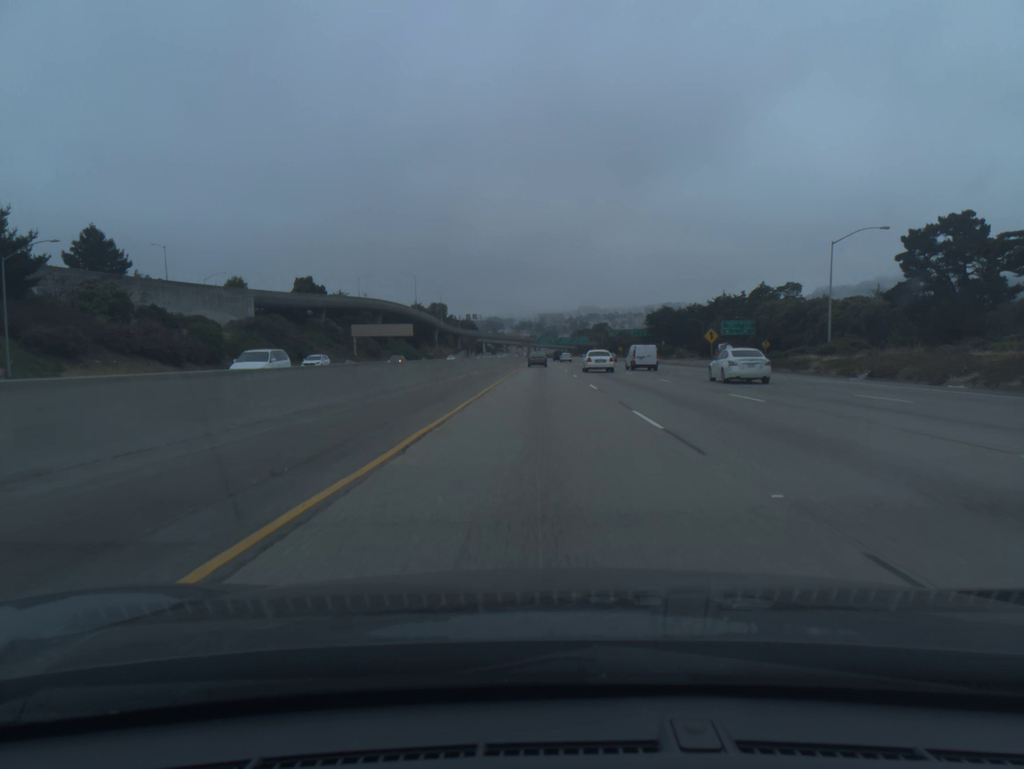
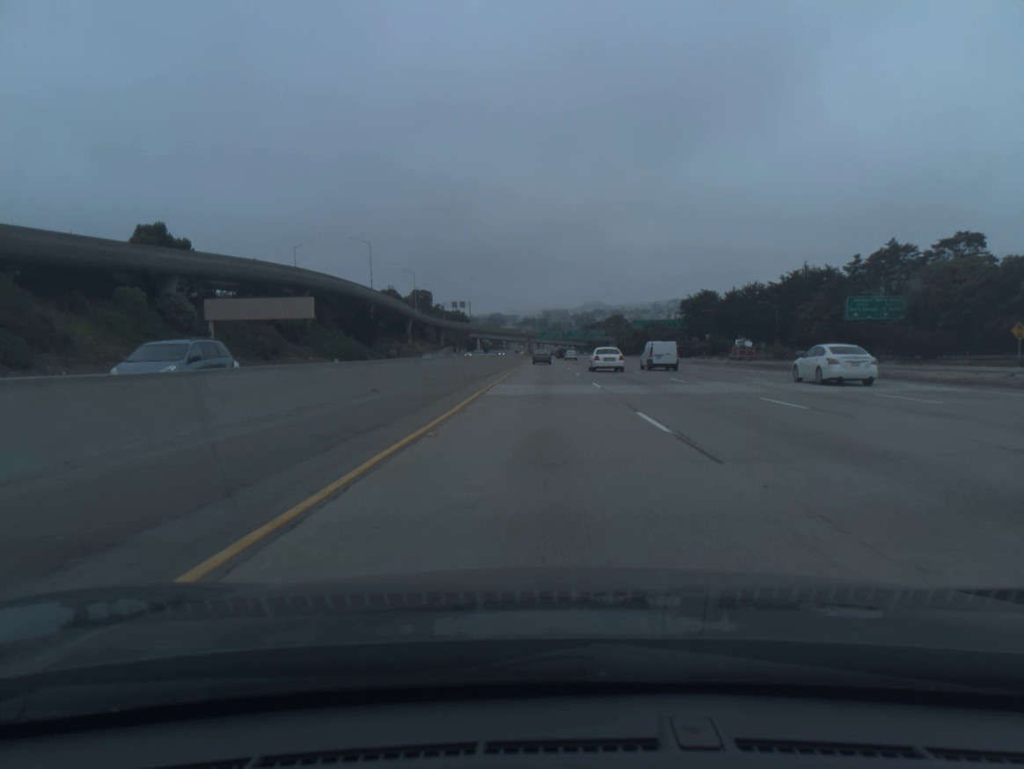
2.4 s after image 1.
(-0.1, +73.9) m; 0°
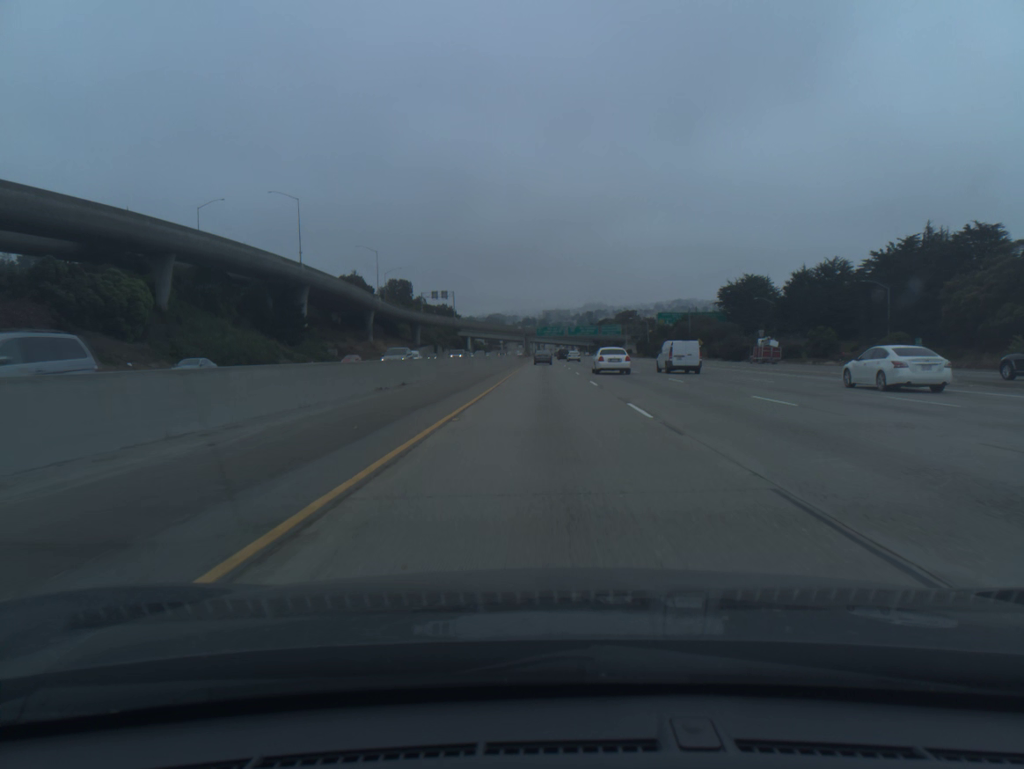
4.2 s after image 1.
(0.0, +56.0) m; 0°
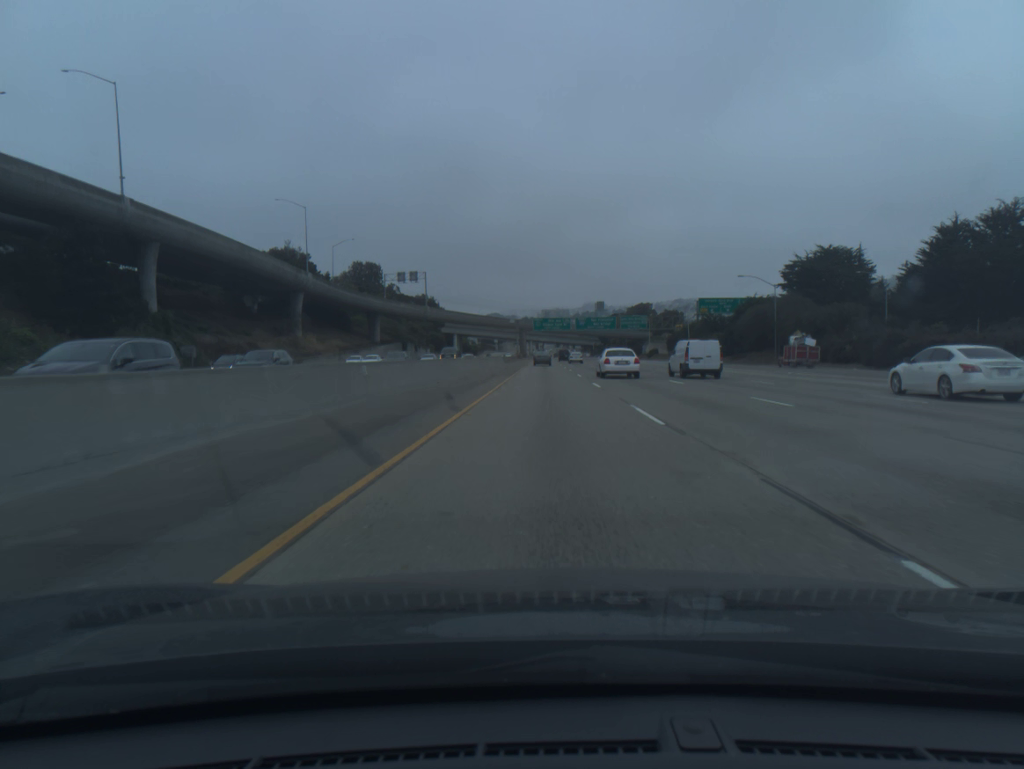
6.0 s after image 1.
(0.0, +56.8) m; 0°
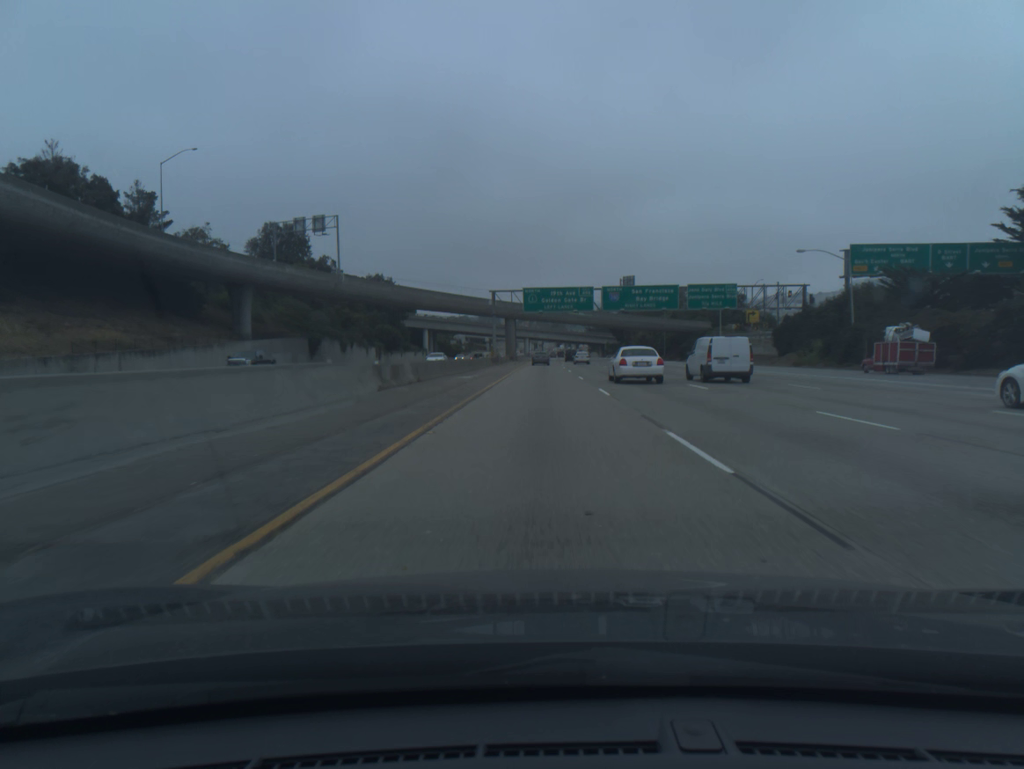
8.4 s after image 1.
(+0.2, +76.9) m; 0°
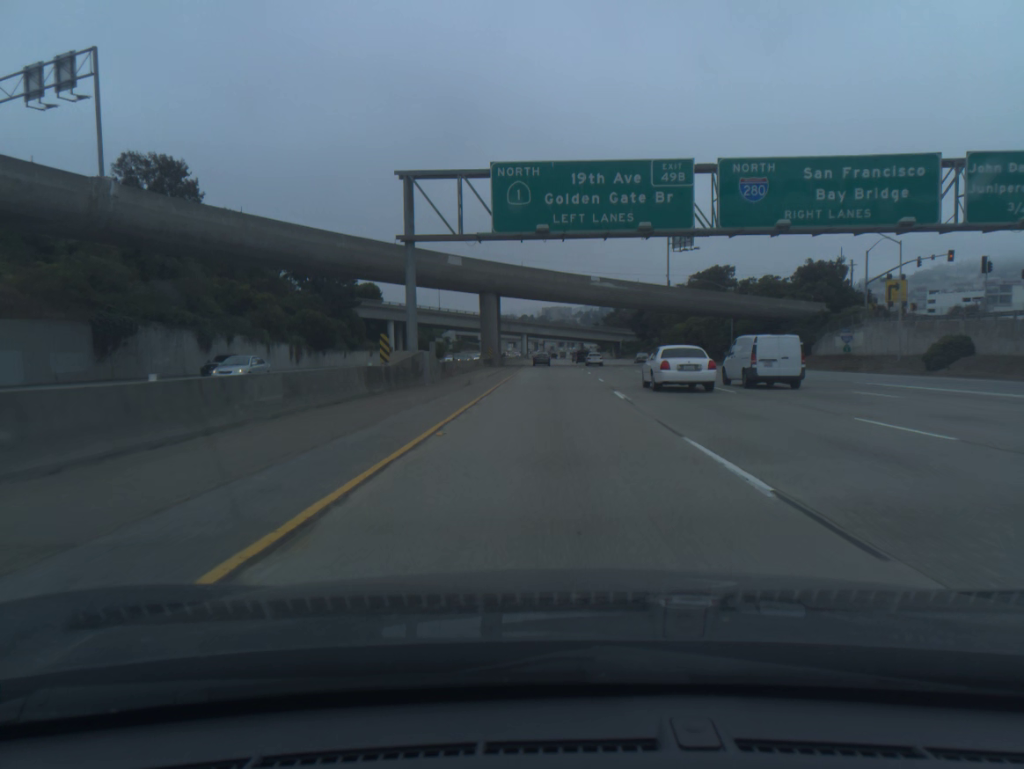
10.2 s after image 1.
(-0.1, +58.3) m; 0°
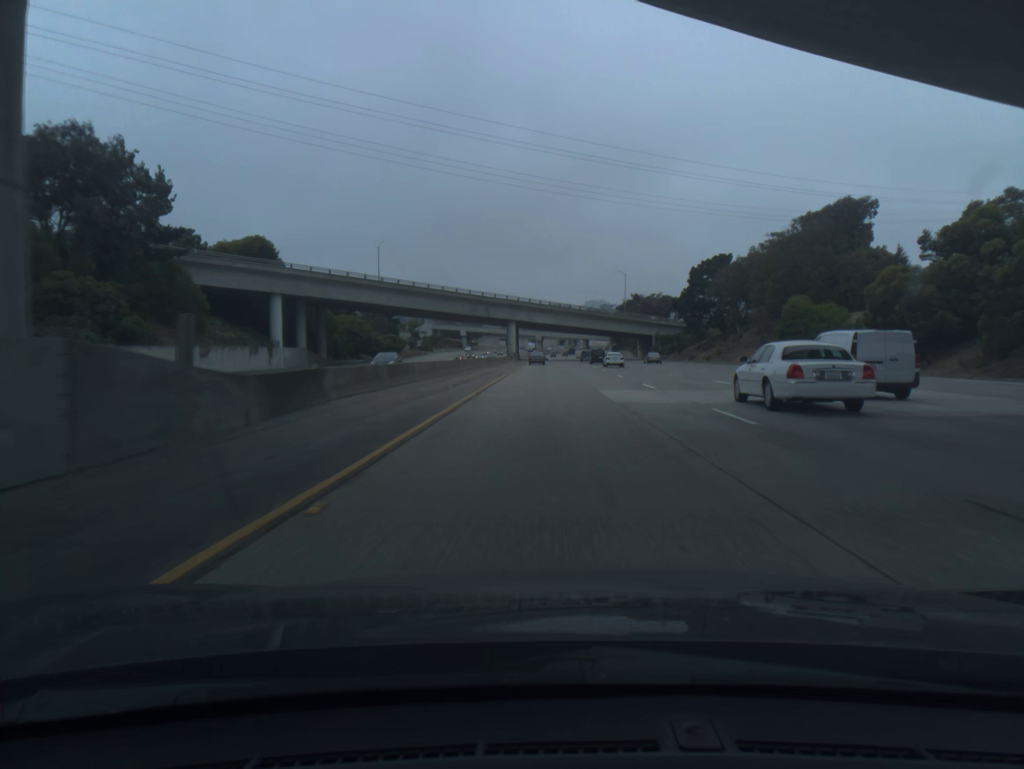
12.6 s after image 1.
(+0.2, +78.6) m; 0°
